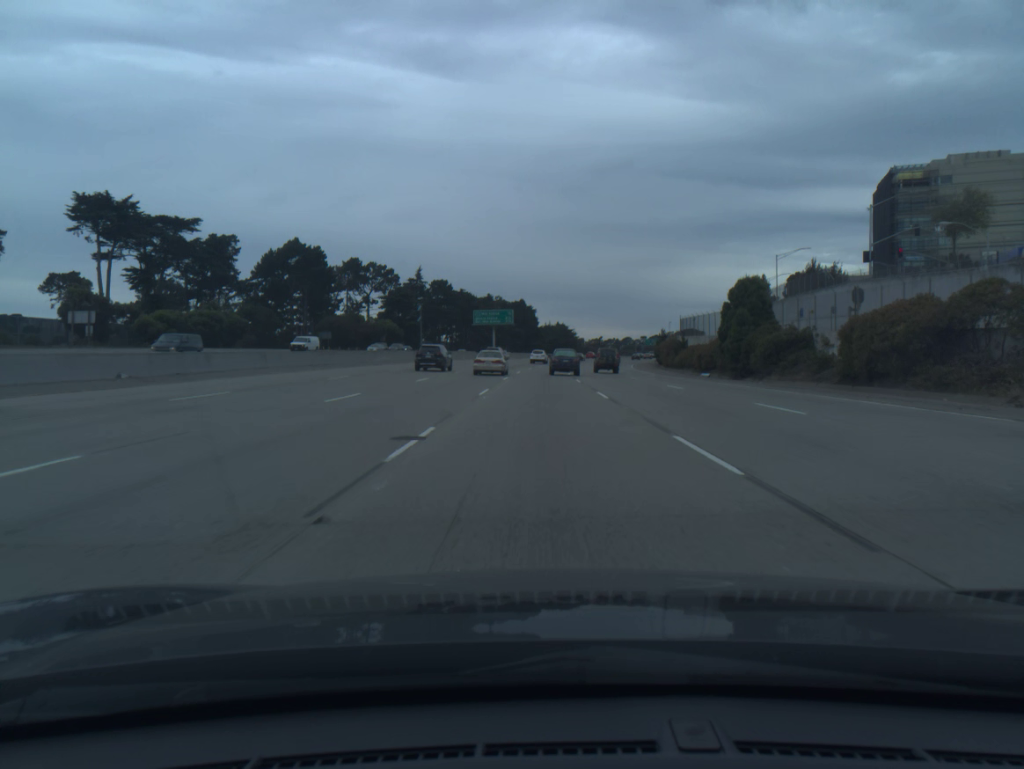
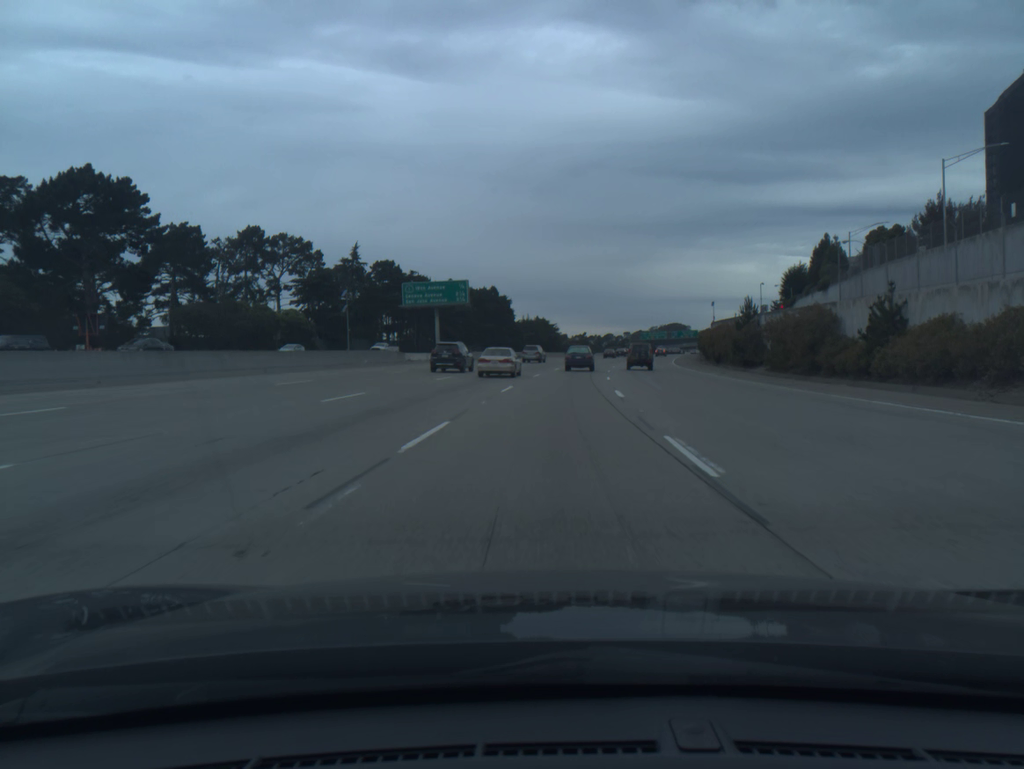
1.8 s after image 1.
(+0.3, +57.3) m; +1°
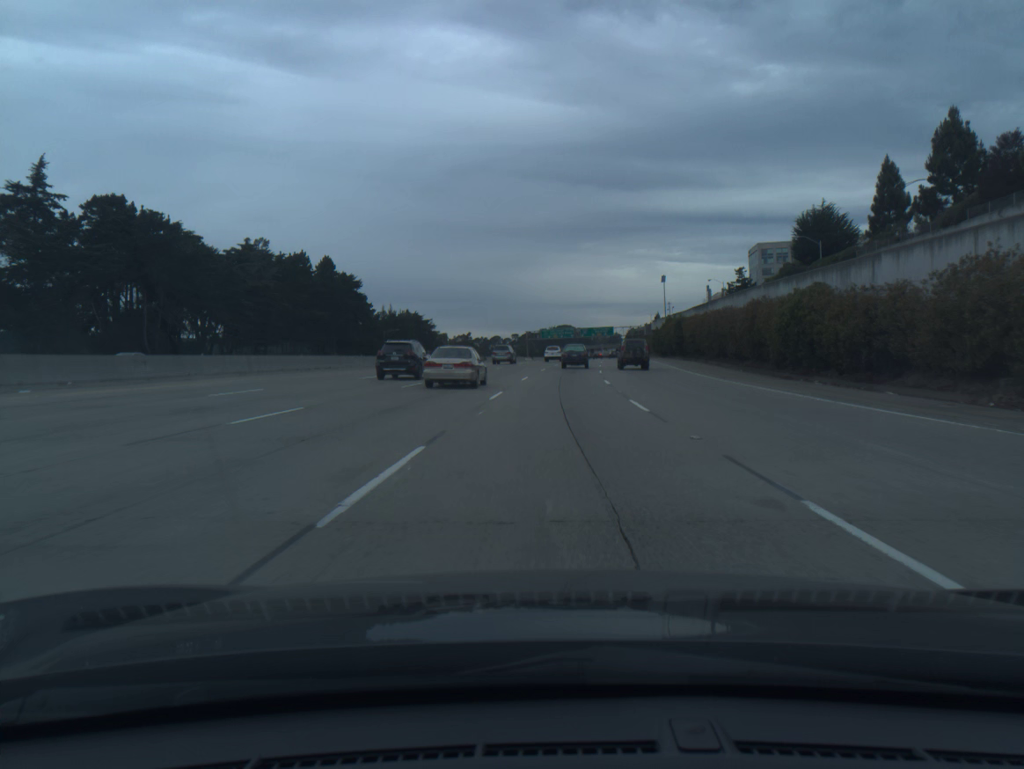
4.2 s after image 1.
(+5.1, +76.4) m; +8°
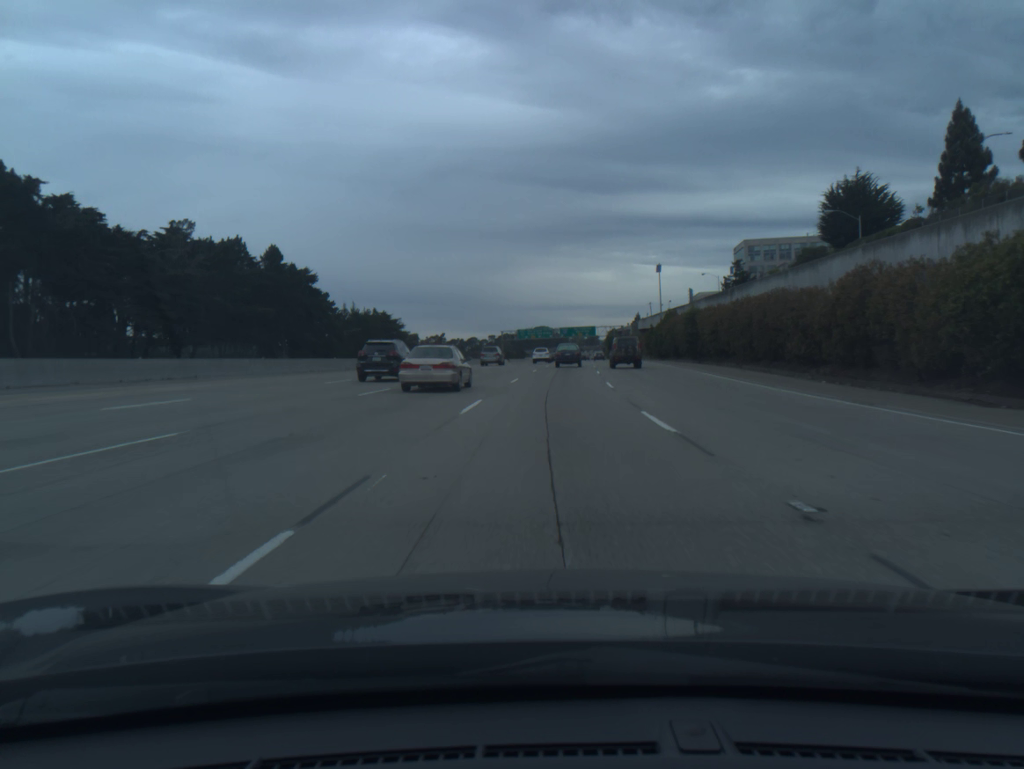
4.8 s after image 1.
(+0.3, +19.2) m; +2°
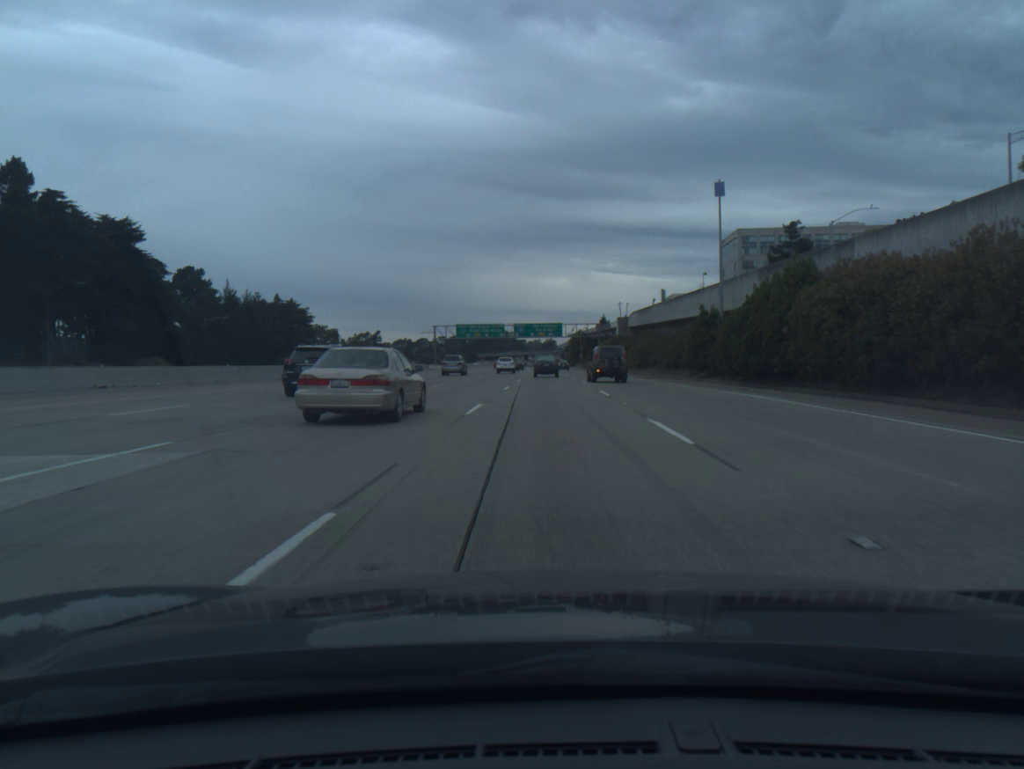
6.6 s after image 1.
(+1.8, +57.5) m; +3°
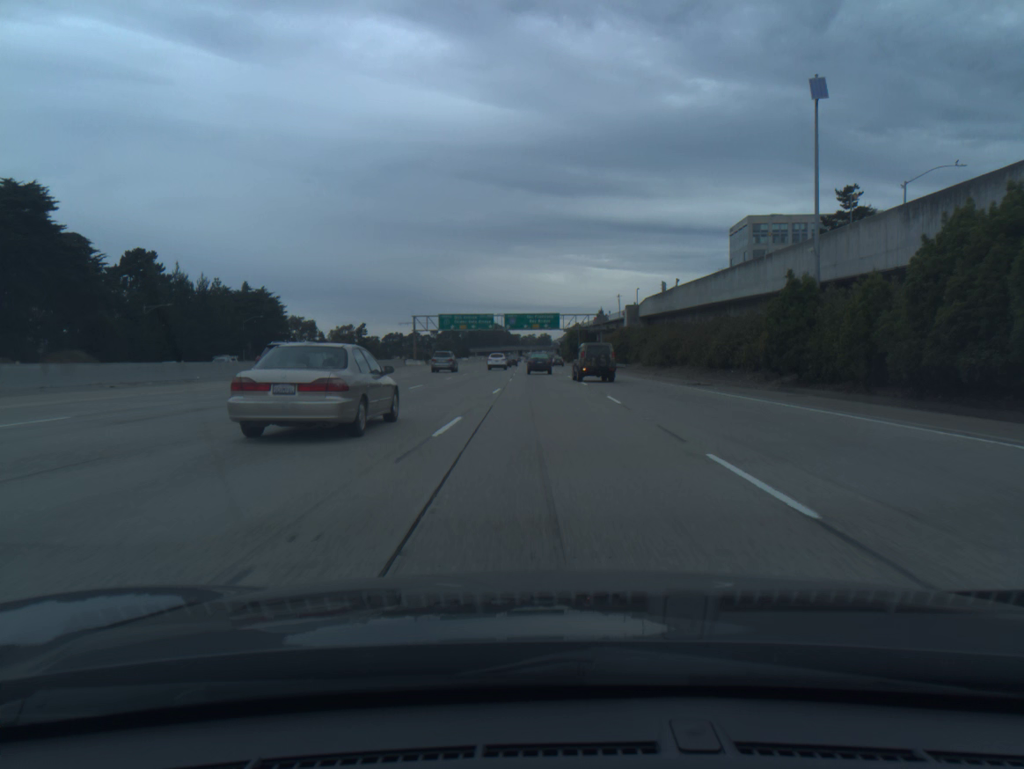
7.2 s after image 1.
(+0.1, +19.2) m; 0°
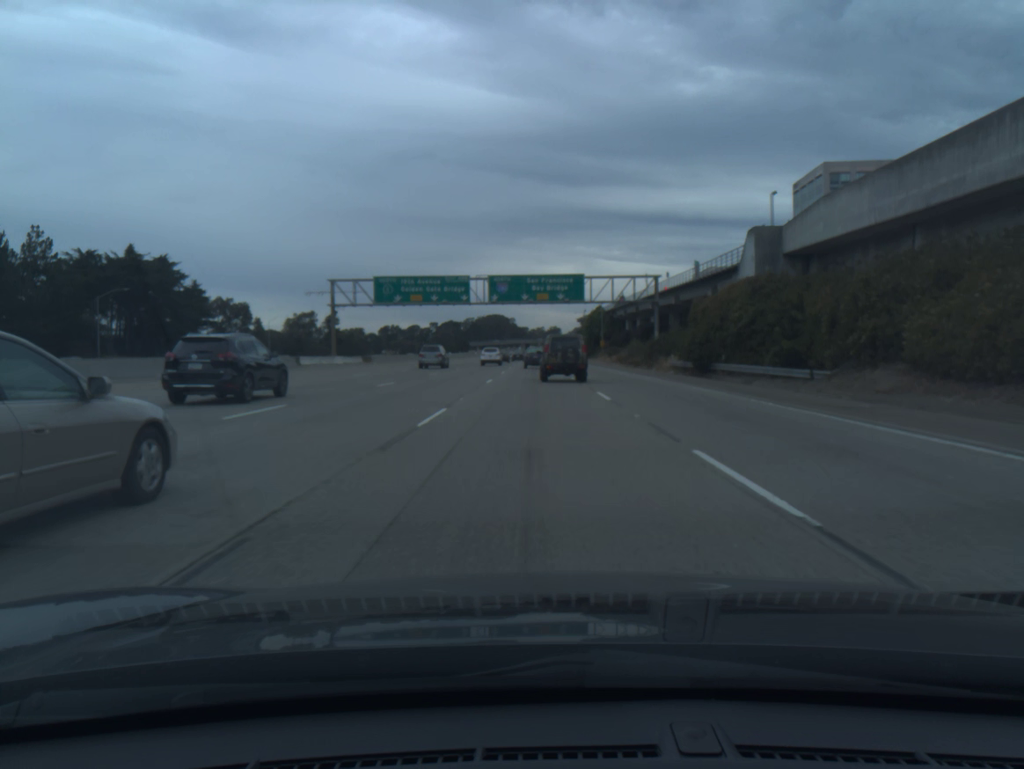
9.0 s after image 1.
(-0.1, +57.5) m; 0°
